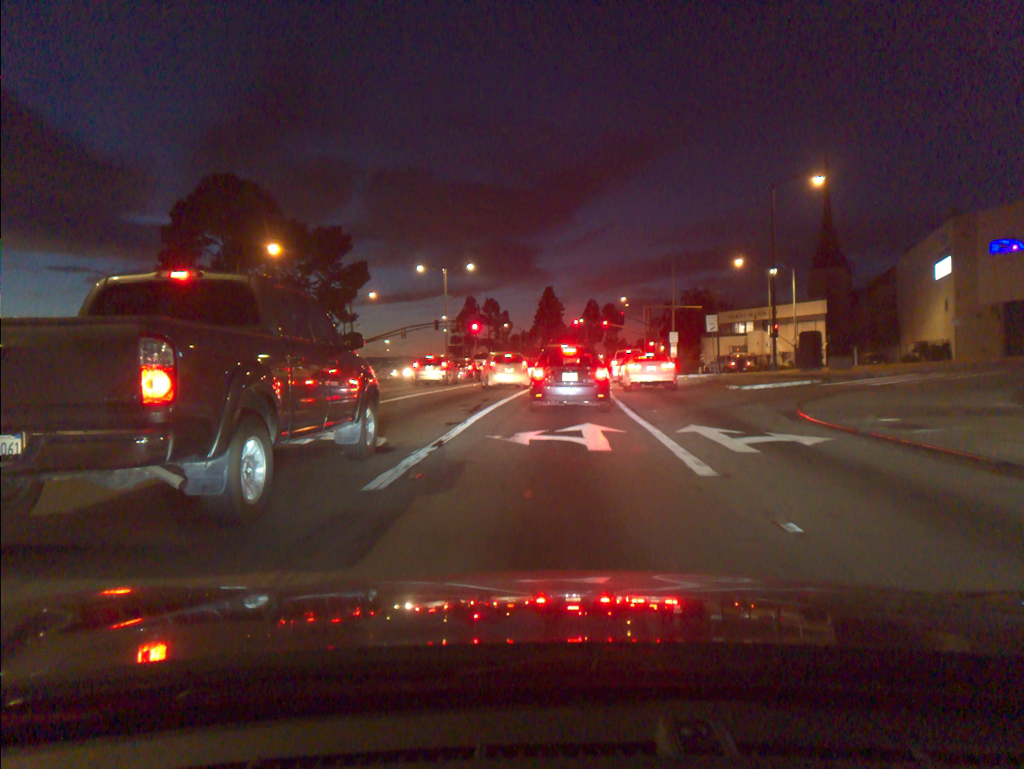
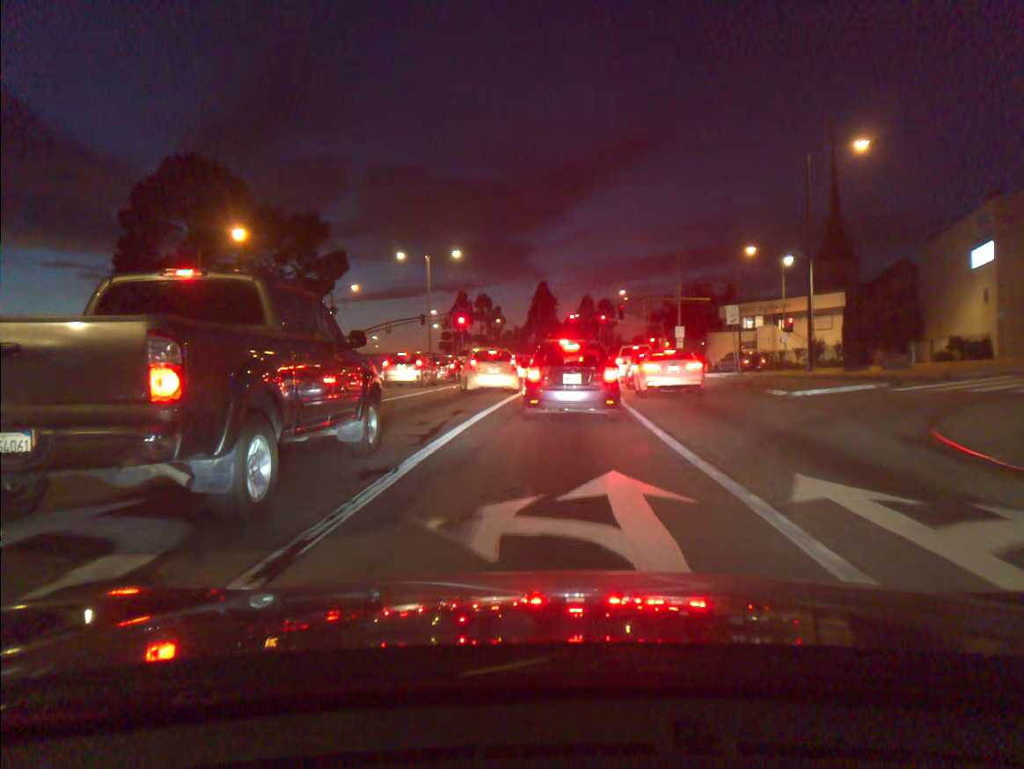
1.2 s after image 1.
(0.0, +6.3) m; 0°
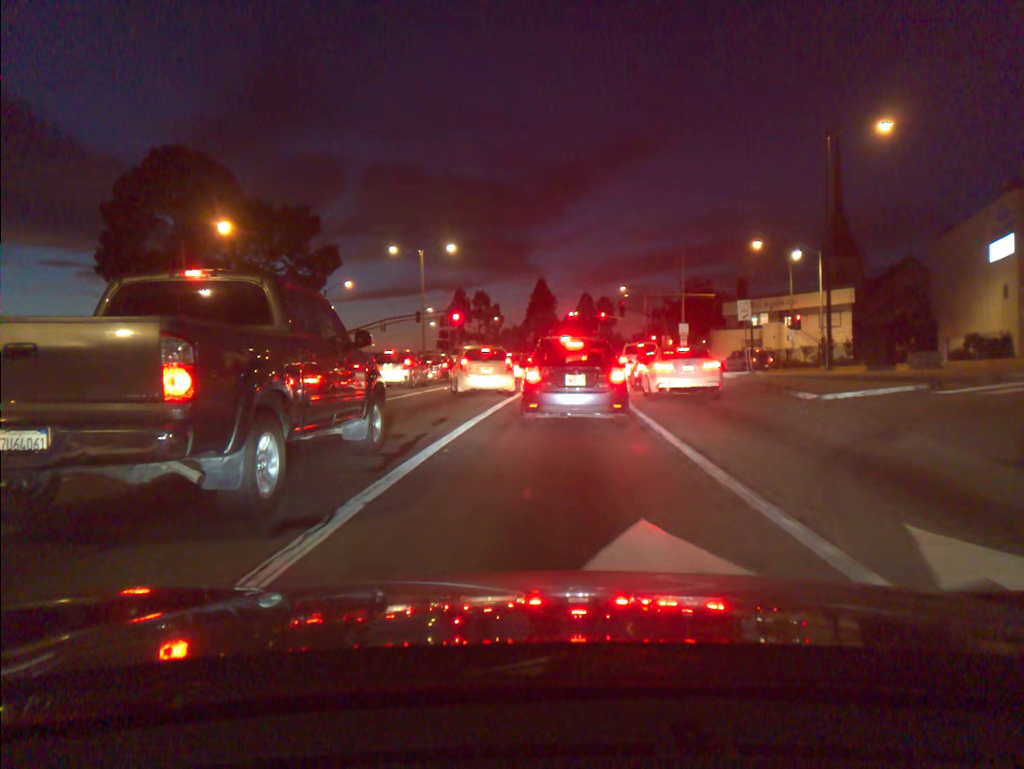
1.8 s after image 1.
(0.0, +2.5) m; 0°
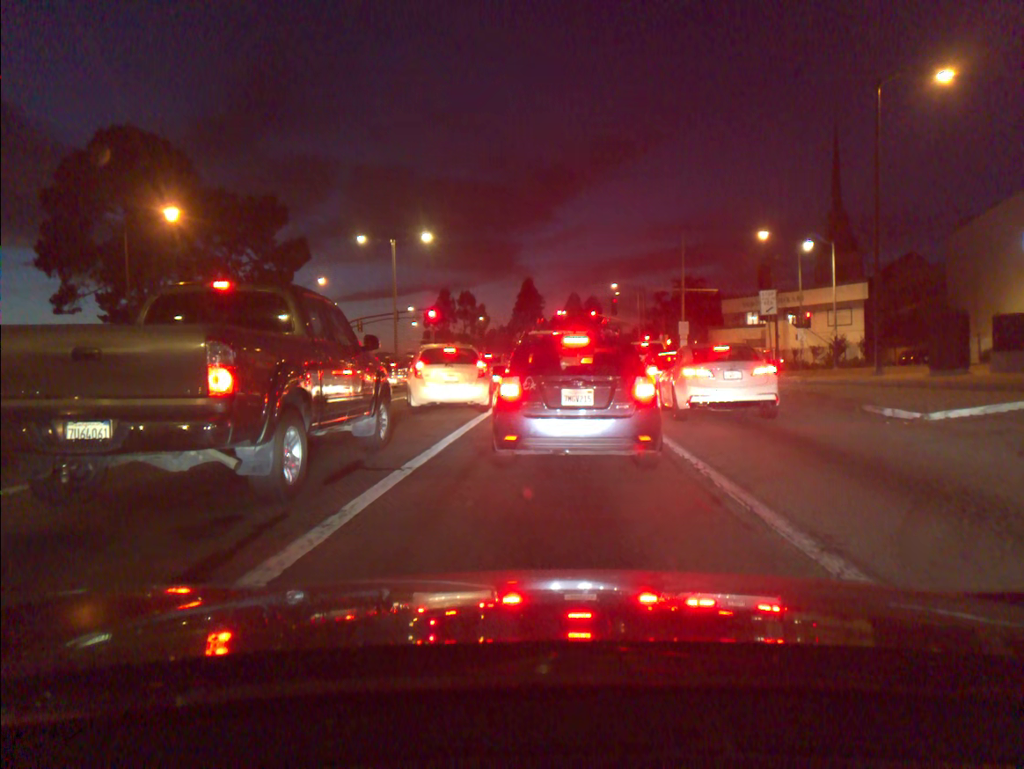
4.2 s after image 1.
(+0.1, +6.0) m; +1°
